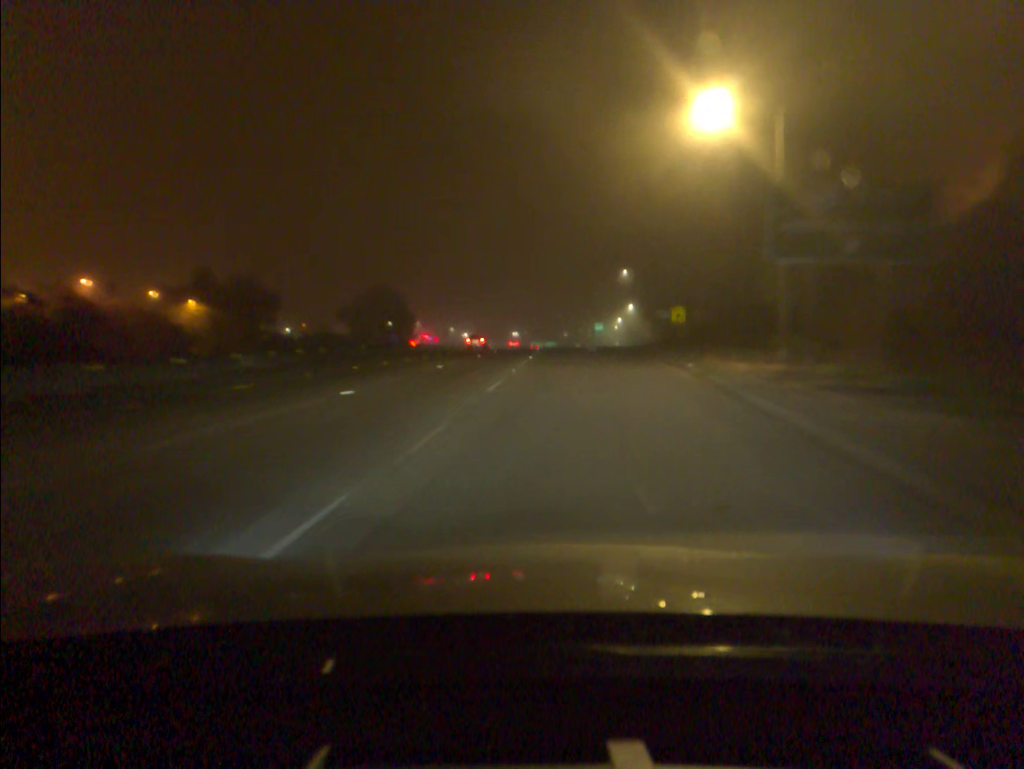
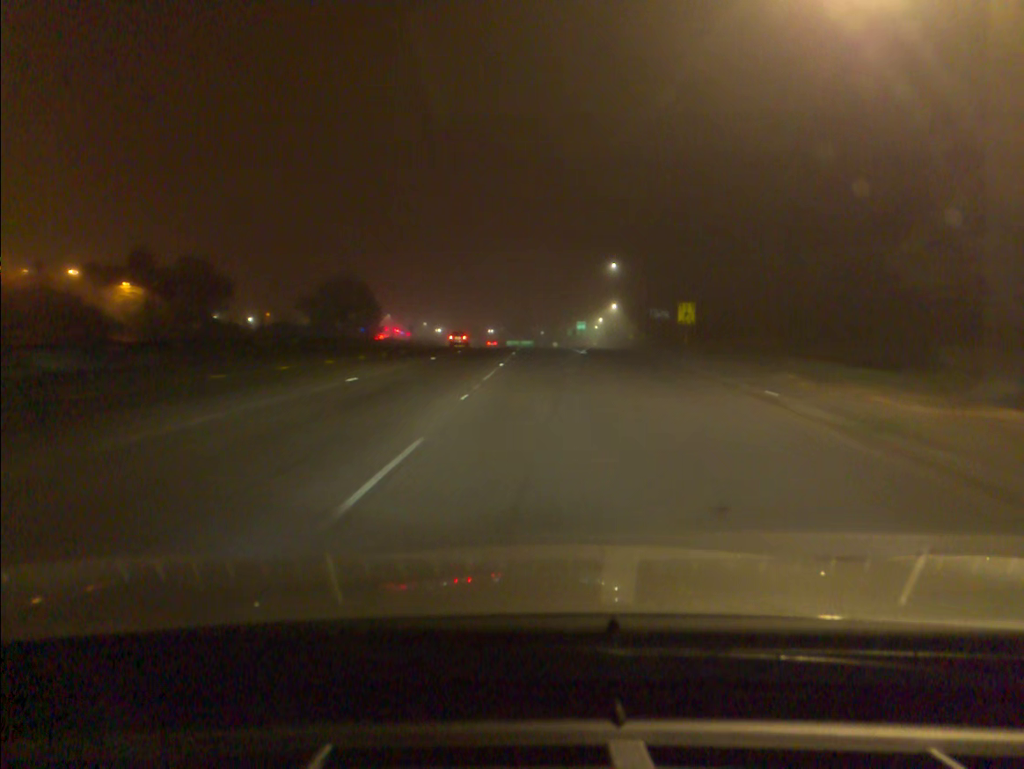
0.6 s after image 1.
(+0.1, +13.0) m; +2°
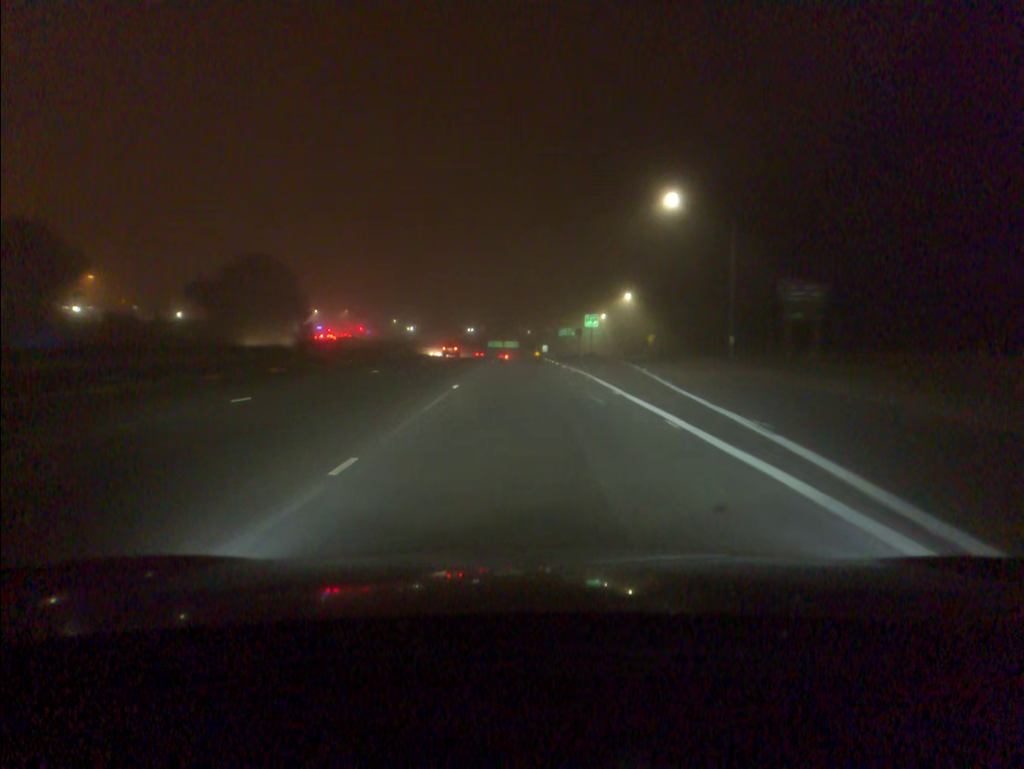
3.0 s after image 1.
(+0.9, +51.9) m; +1°
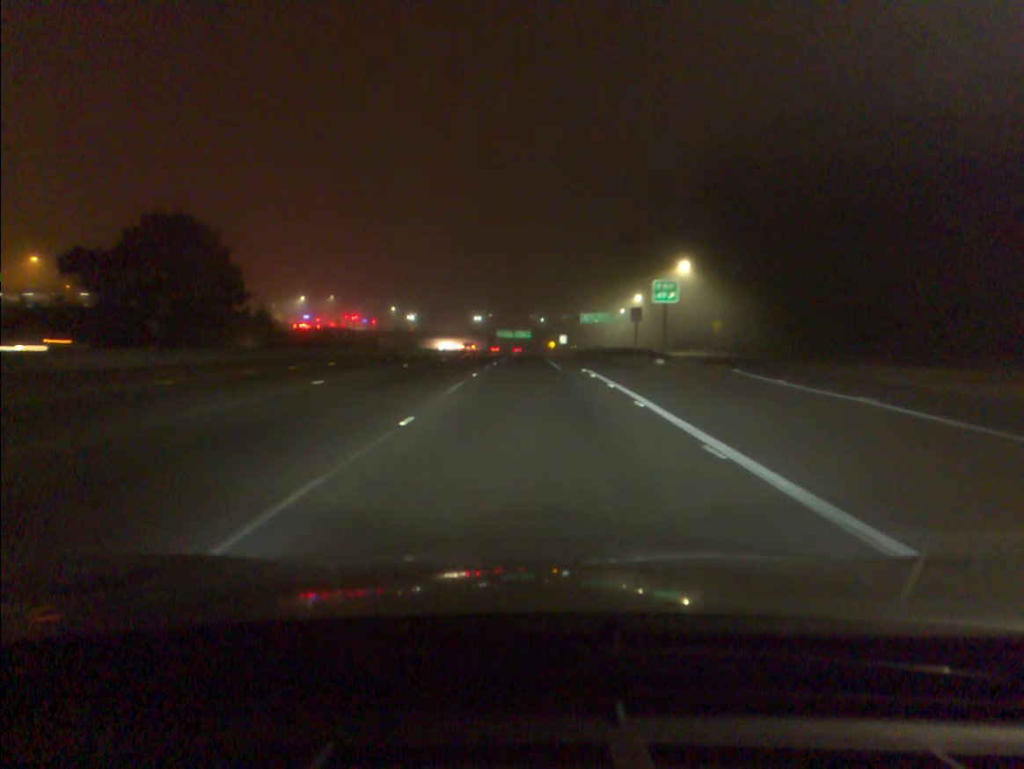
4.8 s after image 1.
(-0.2, +38.8) m; -1°
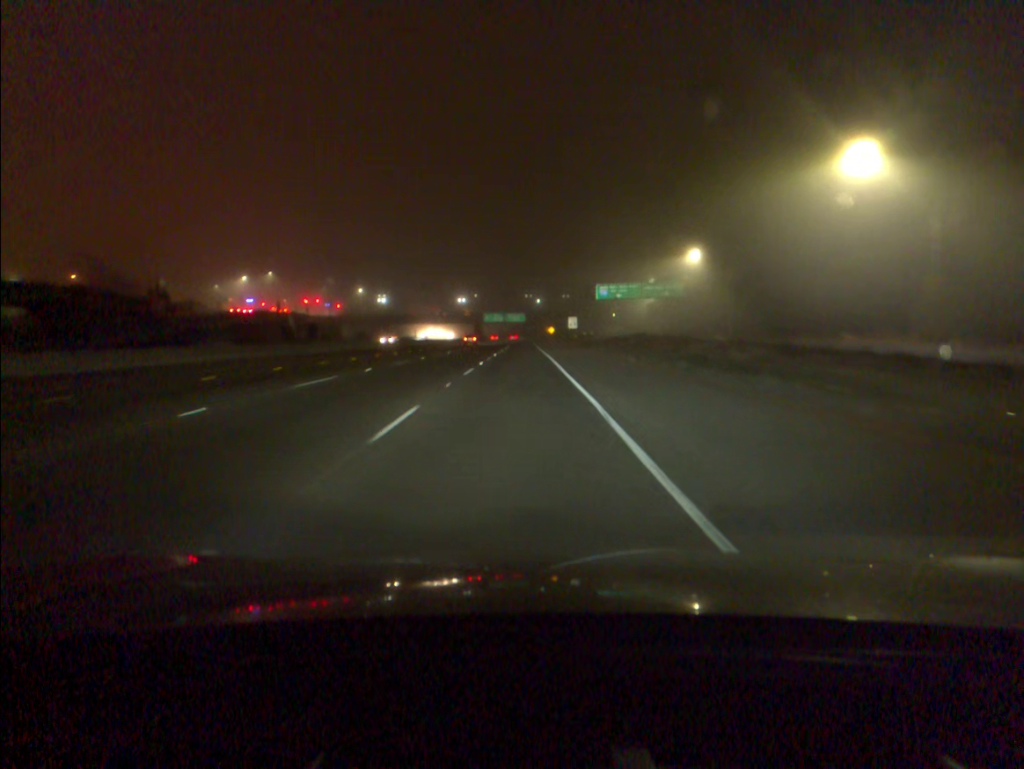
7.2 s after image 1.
(+0.1, +51.8) m; 0°
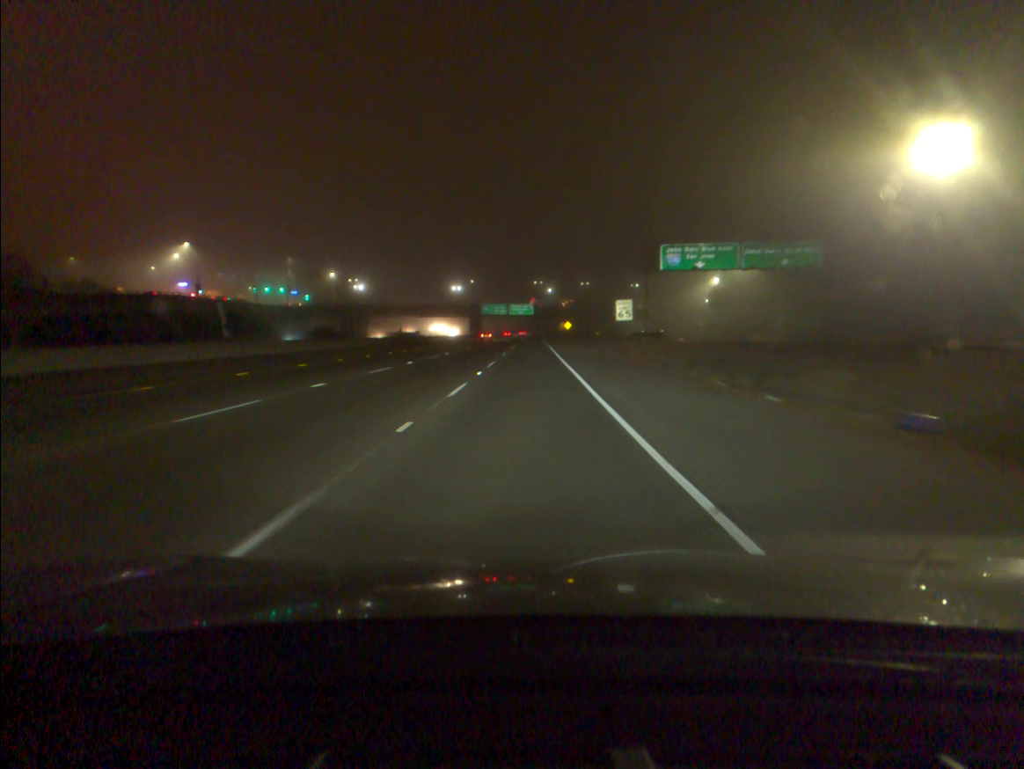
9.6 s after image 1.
(-0.4, +52.1) m; -1°
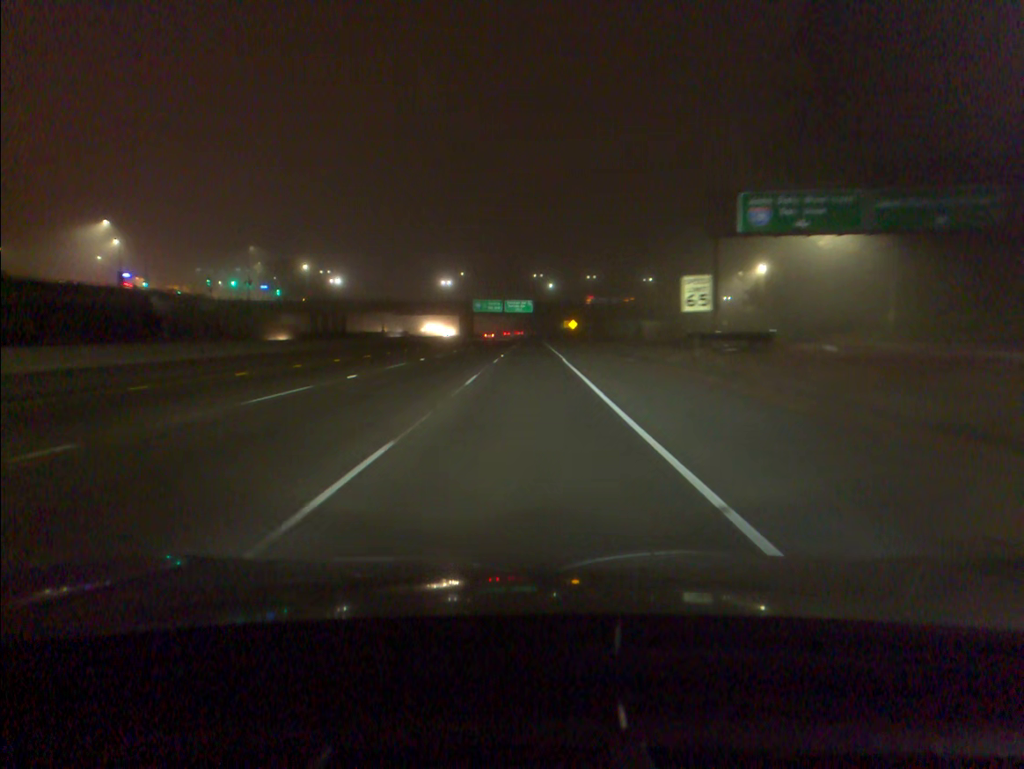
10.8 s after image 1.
(0.0, +26.1) m; 0°
